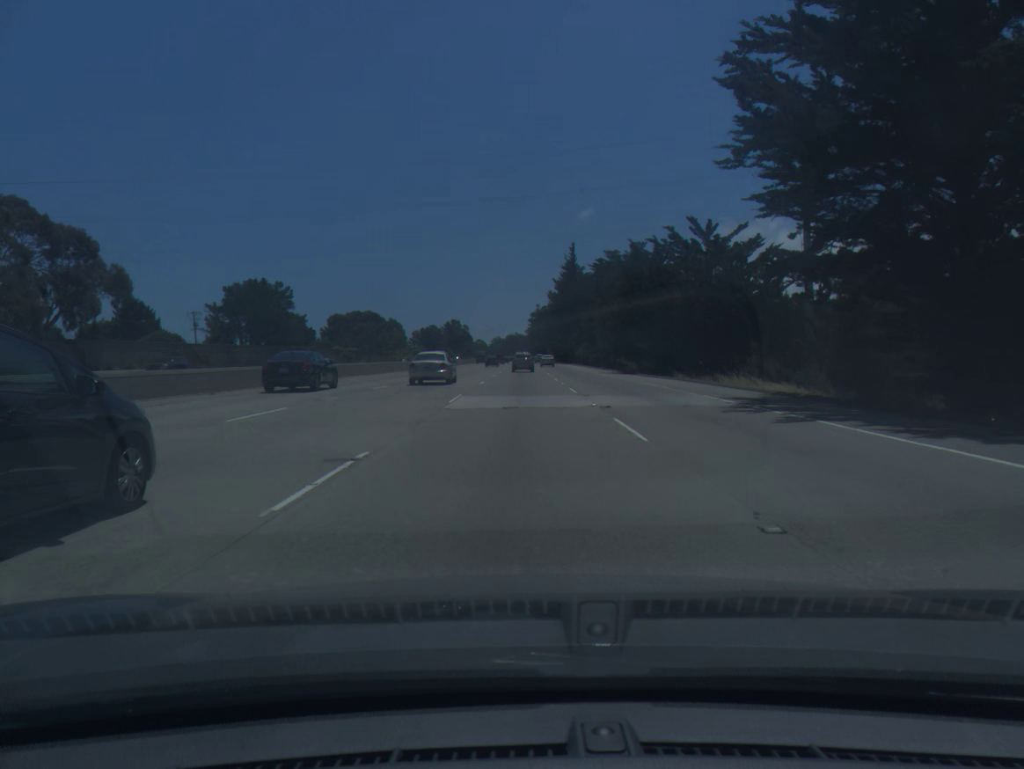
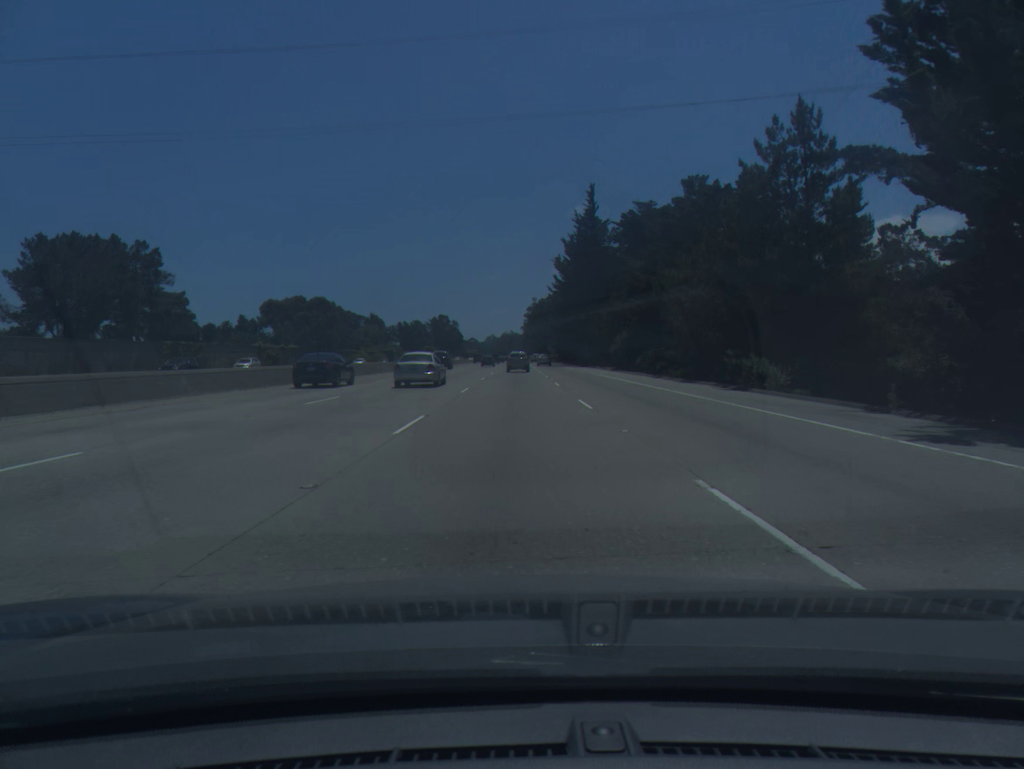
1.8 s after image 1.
(+0.3, +51.7) m; 0°
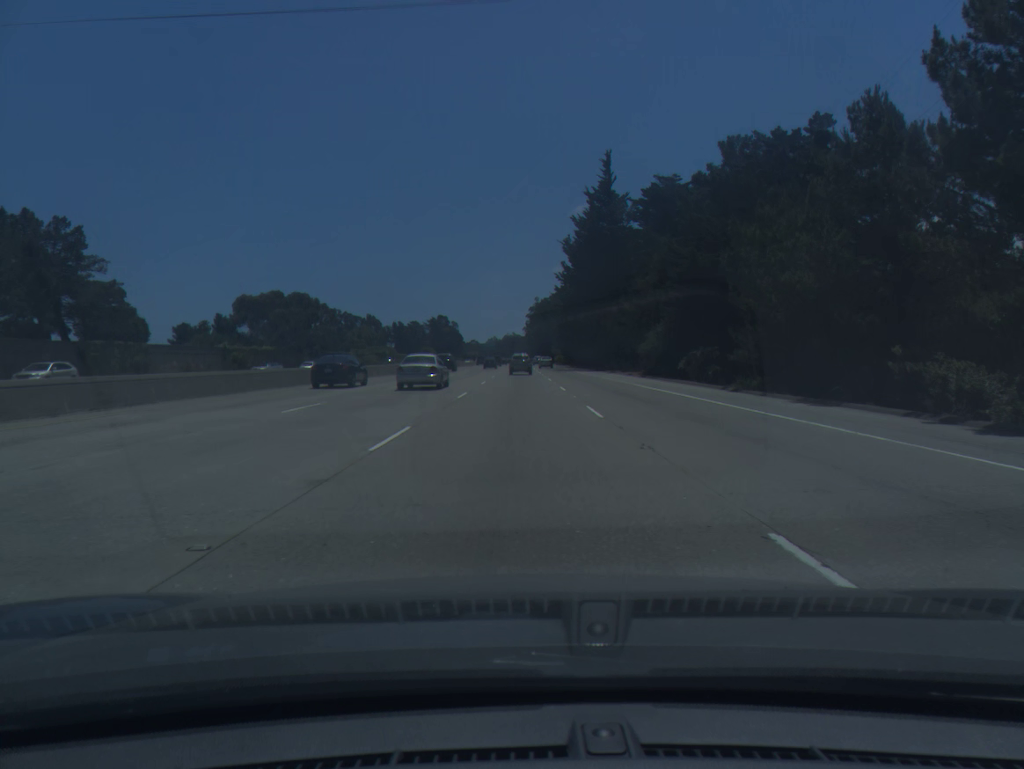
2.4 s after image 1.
(0.0, +16.9) m; 0°
